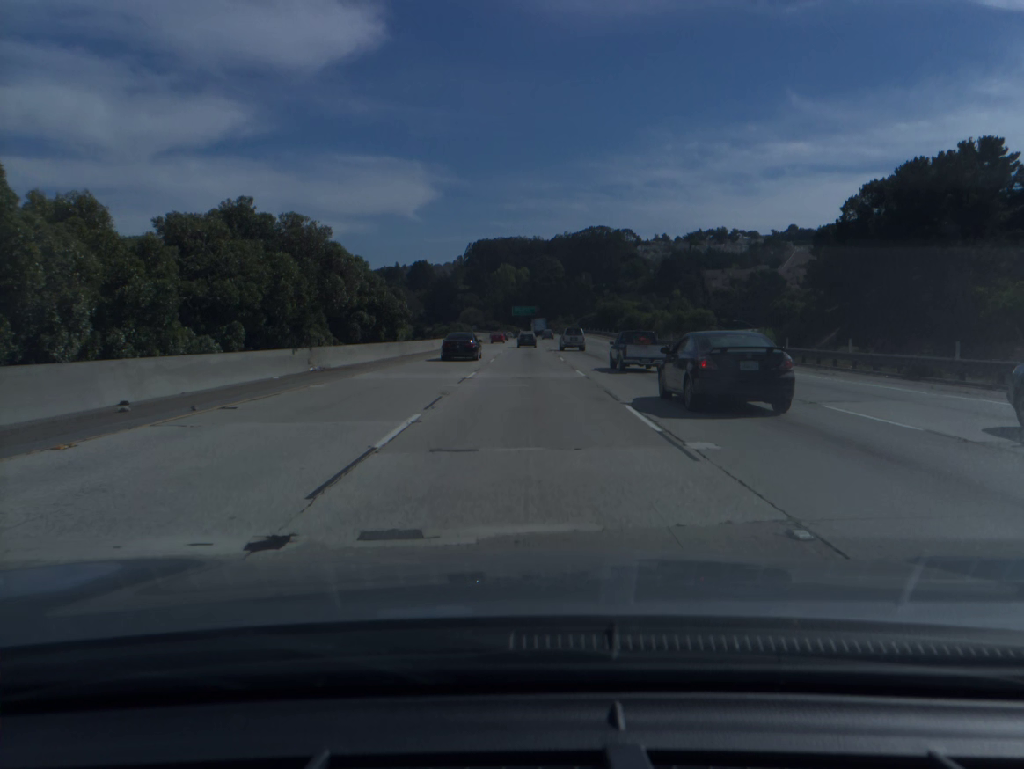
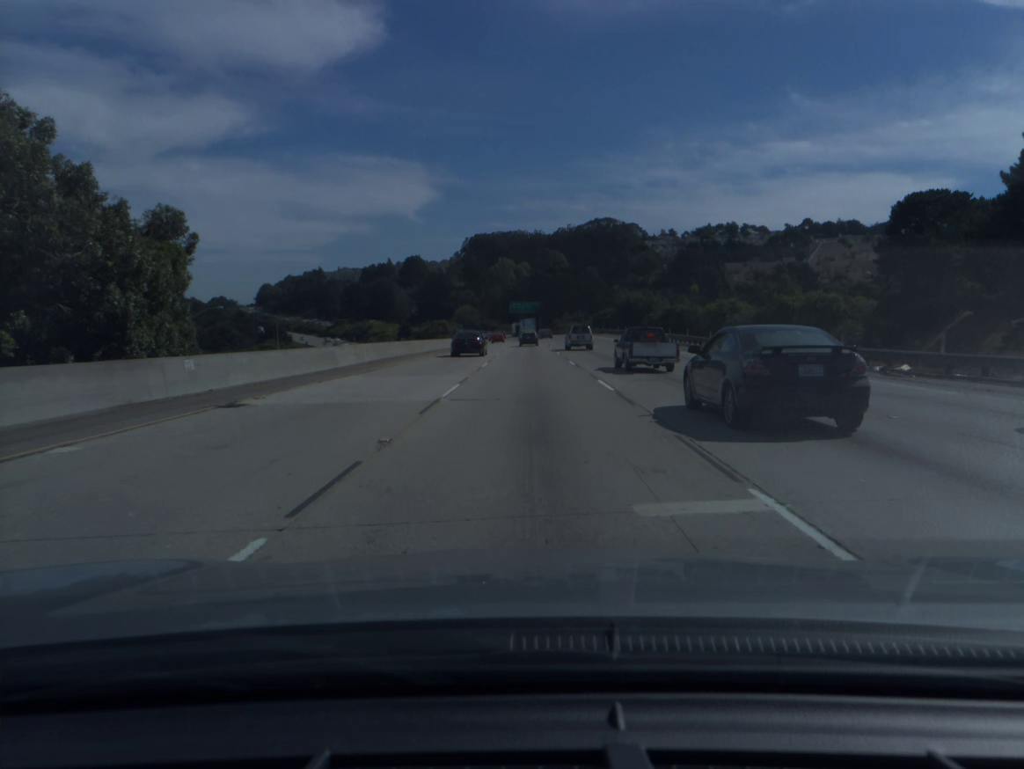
(0.0, +37.3) m; 0°
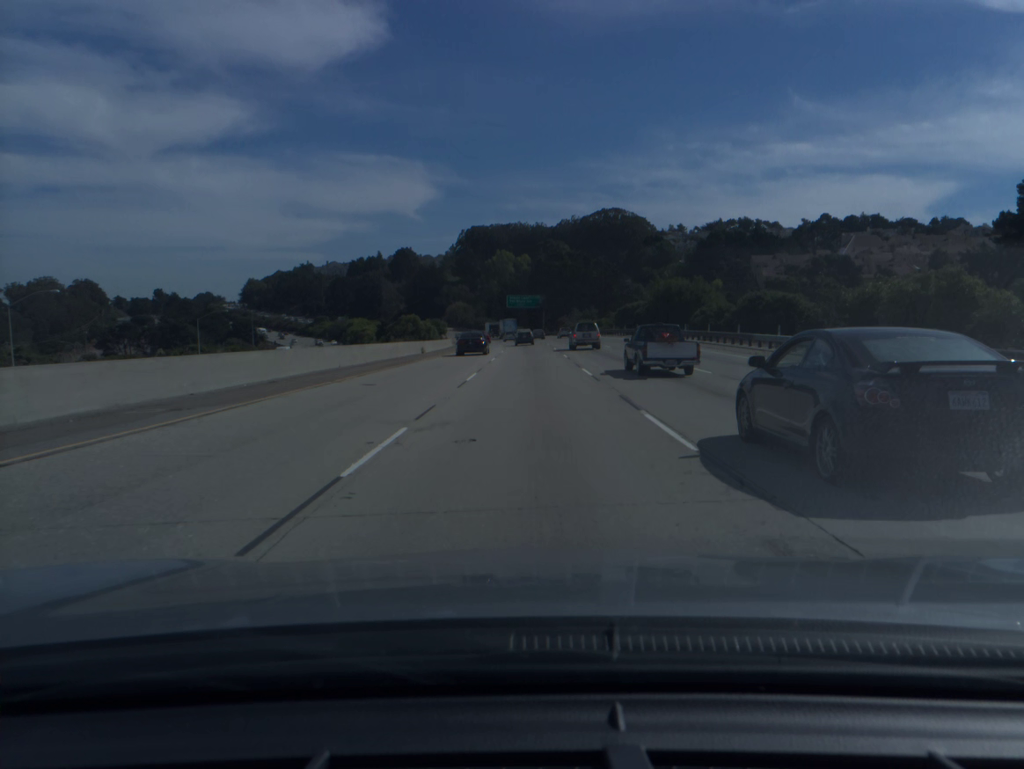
(0.0, +37.5) m; 0°
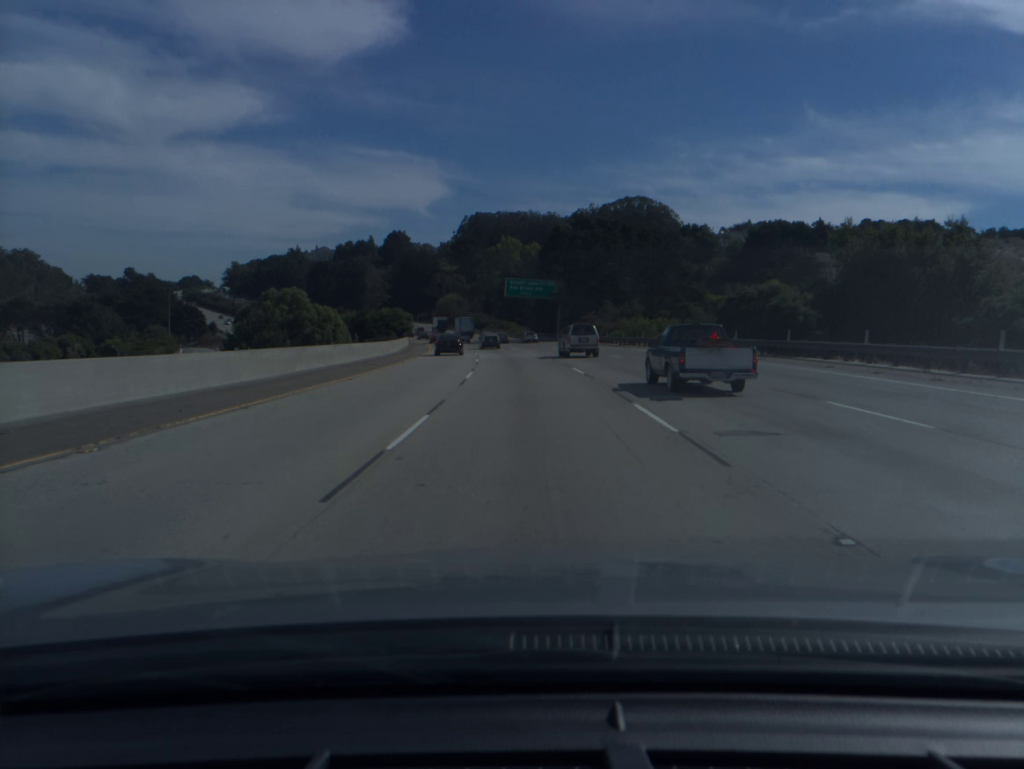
(-0.1, +56.8) m; 0°
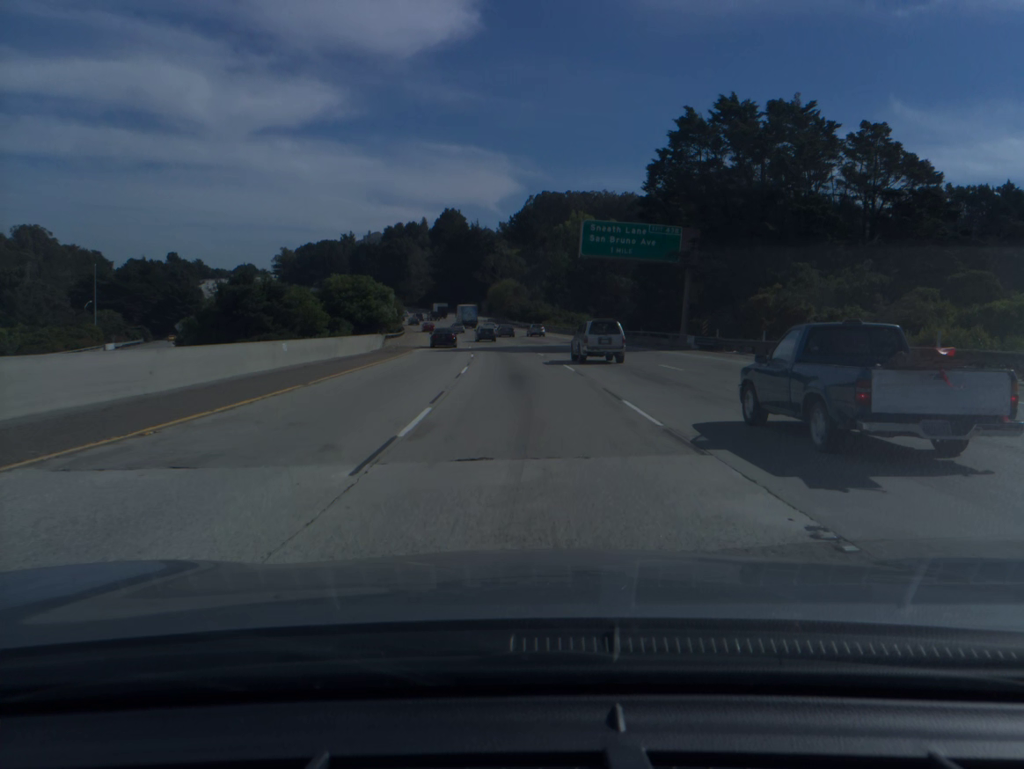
(-1.8, +57.0) m; -4°
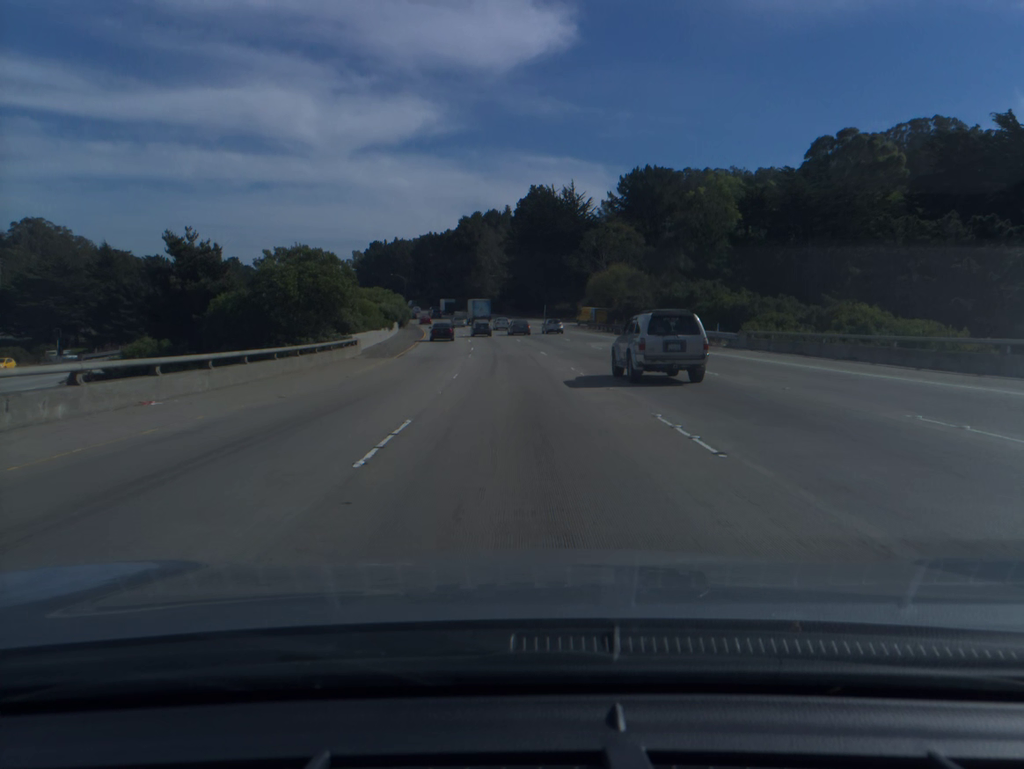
(-4.4, +76.3) m; -7°
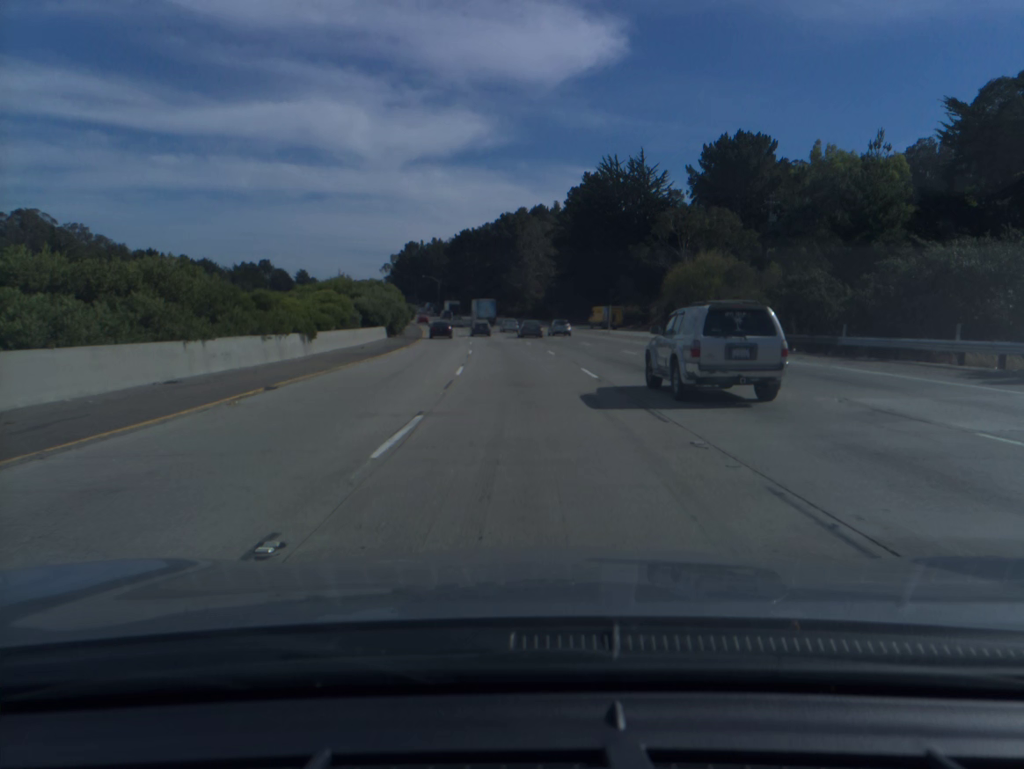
(-1.2, +37.9) m; -3°
